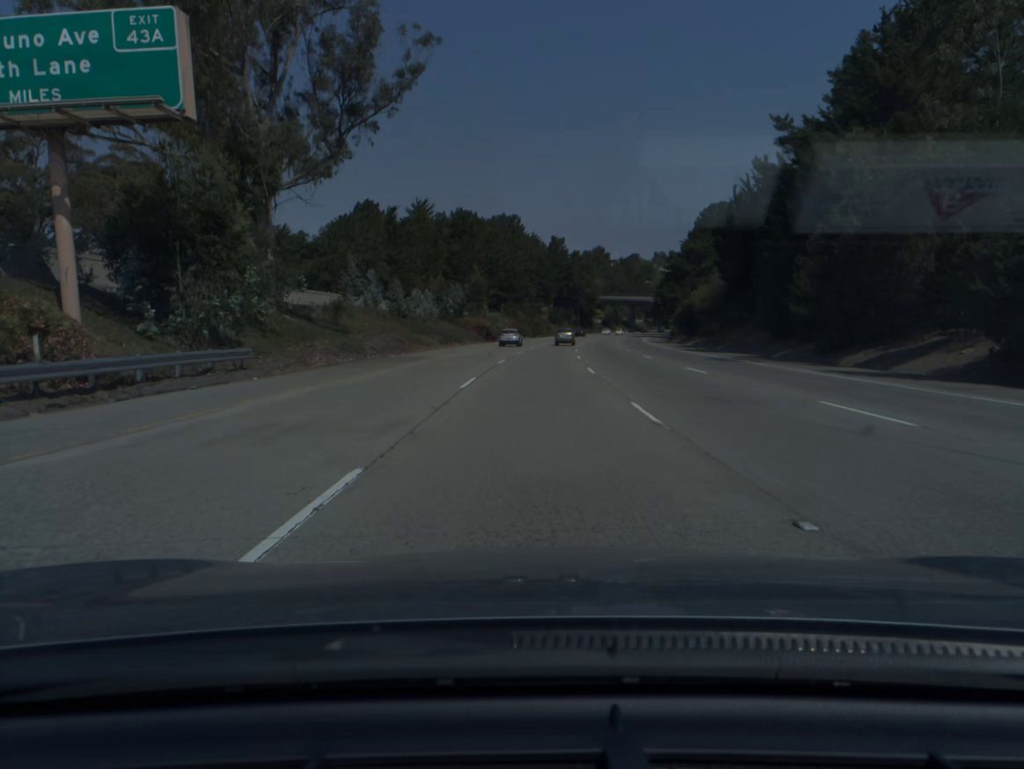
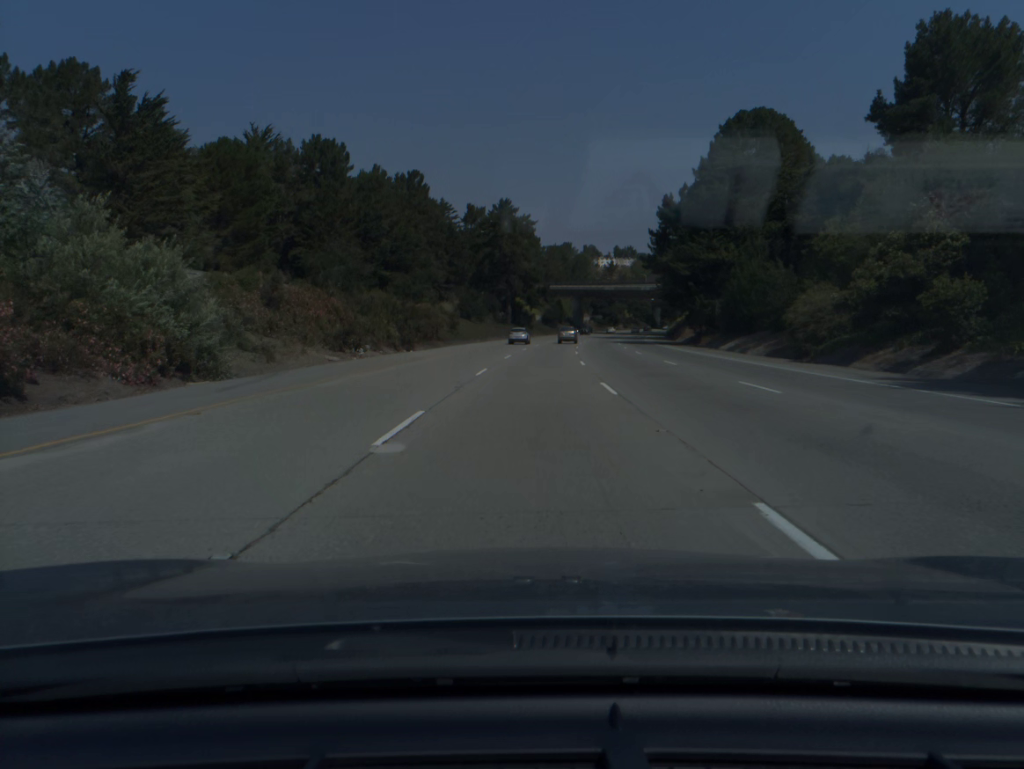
(+3.9, +82.0) m; +6°
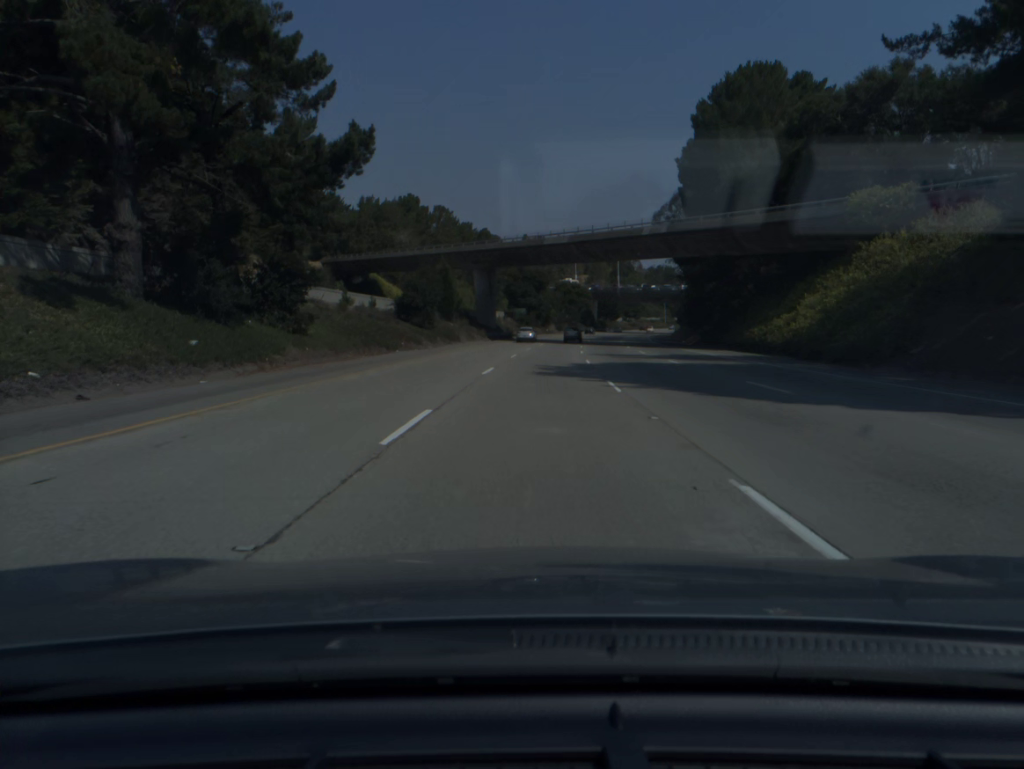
(+6.2, +101.8) m; +7°
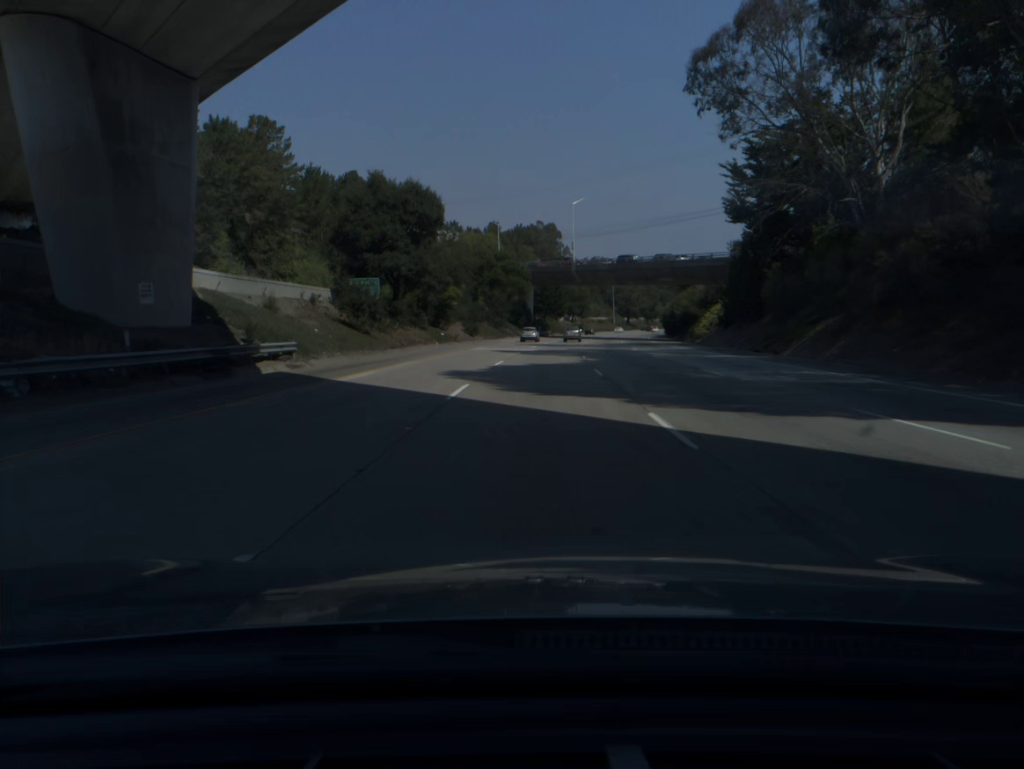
(+4.3, +81.5) m; +6°
